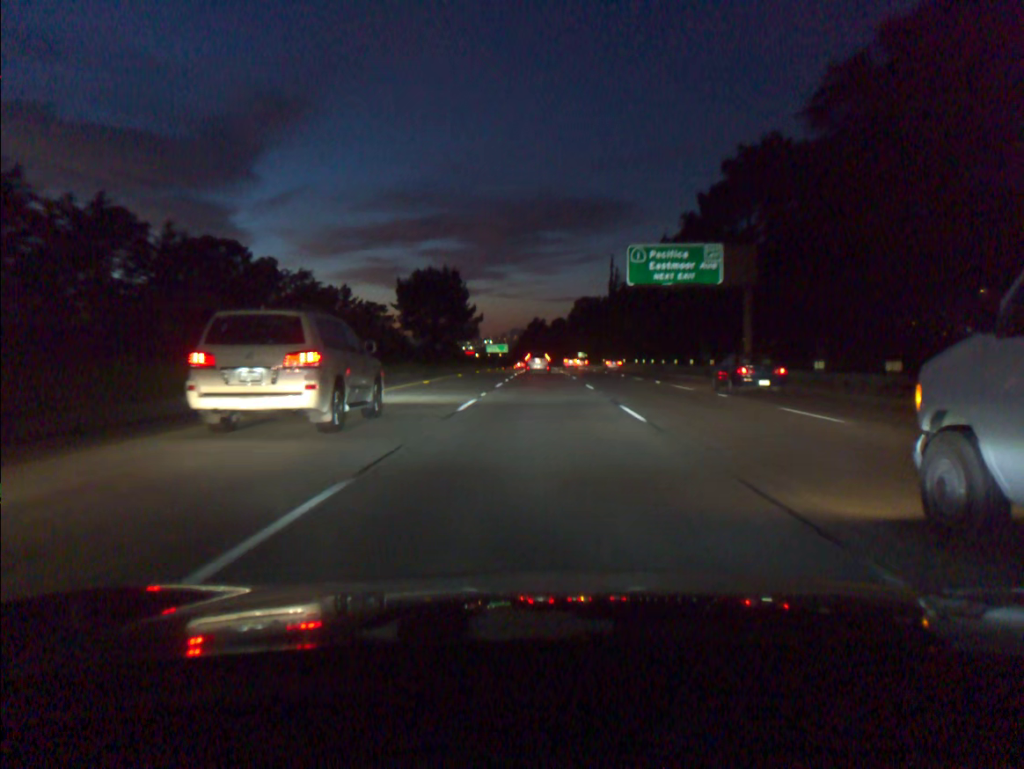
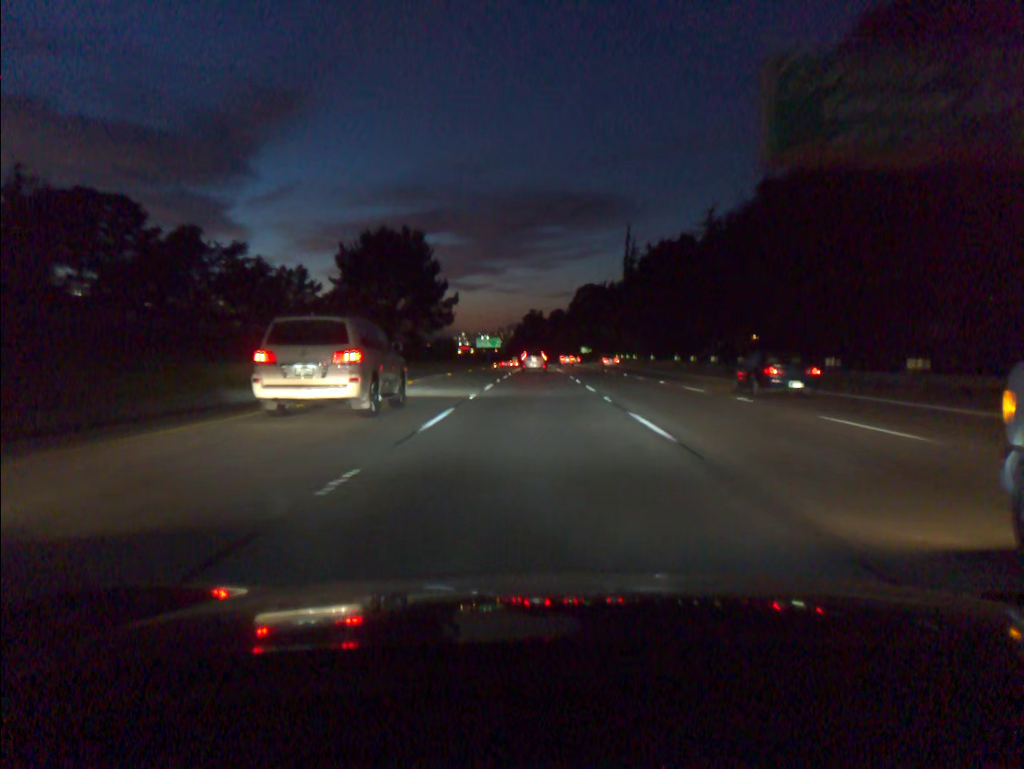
(+0.1, +32.6) m; 0°
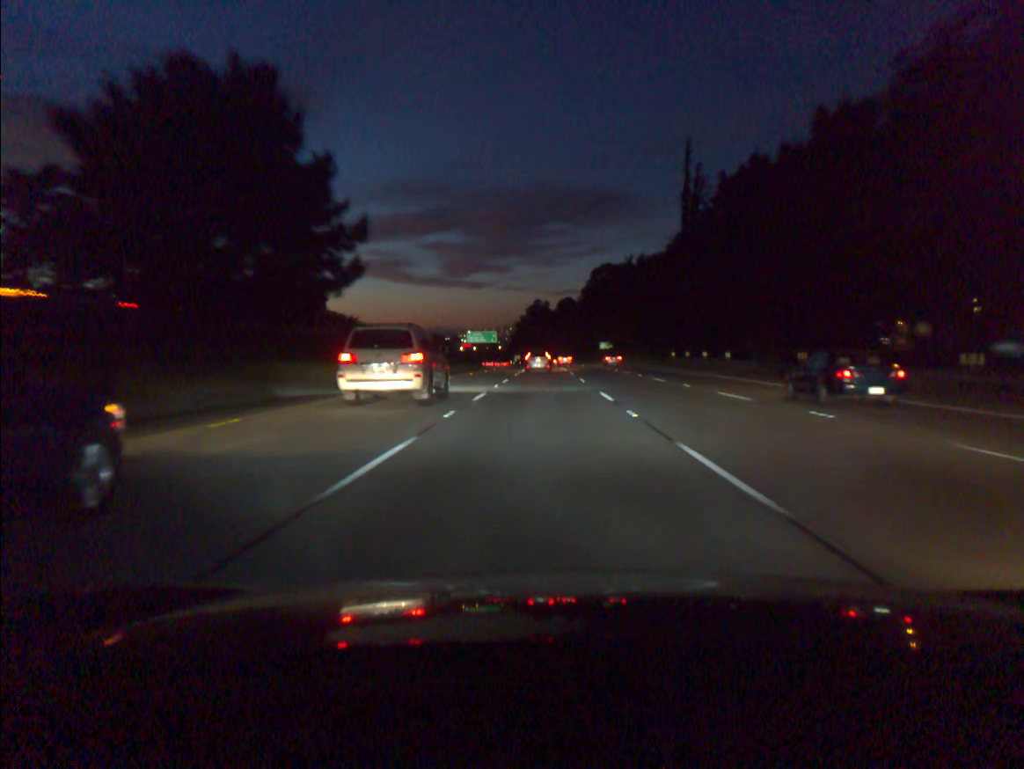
(-0.1, +48.8) m; 0°
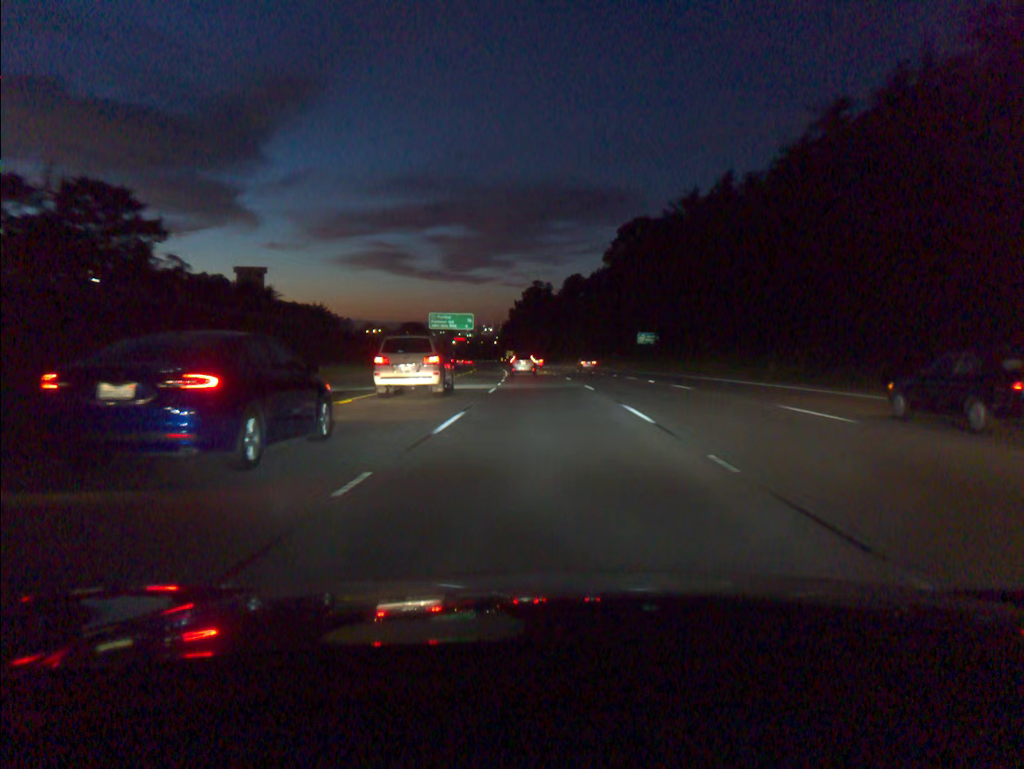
(0.0, +65.0) m; 0°
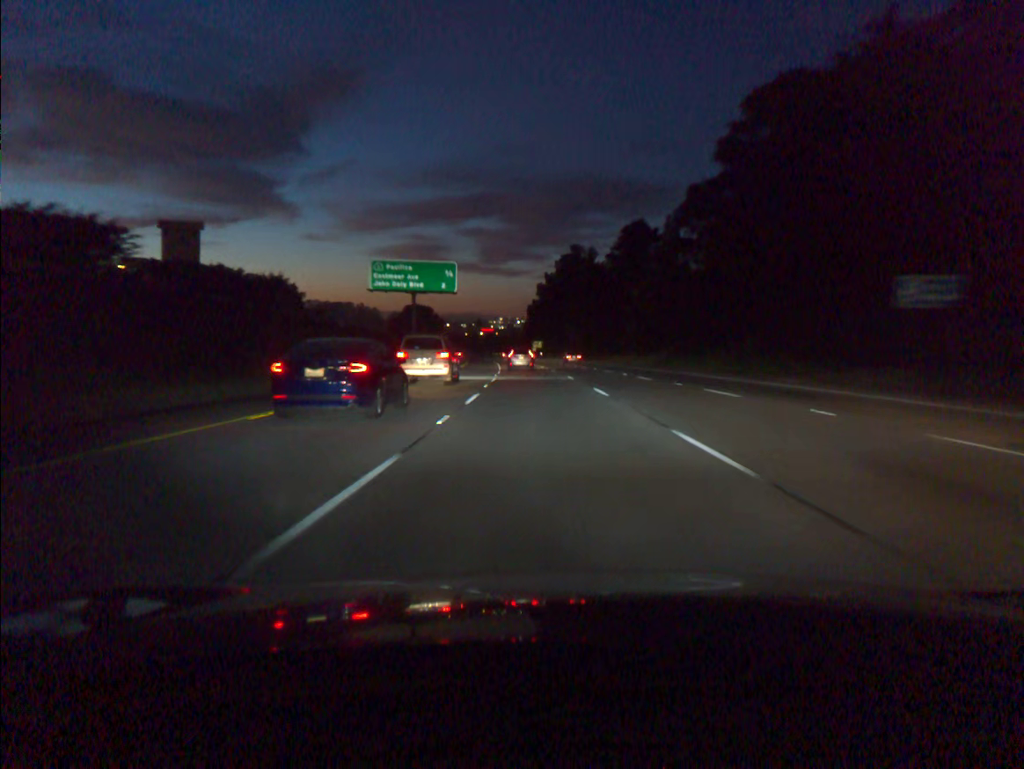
(-1.1, +65.0) m; -2°
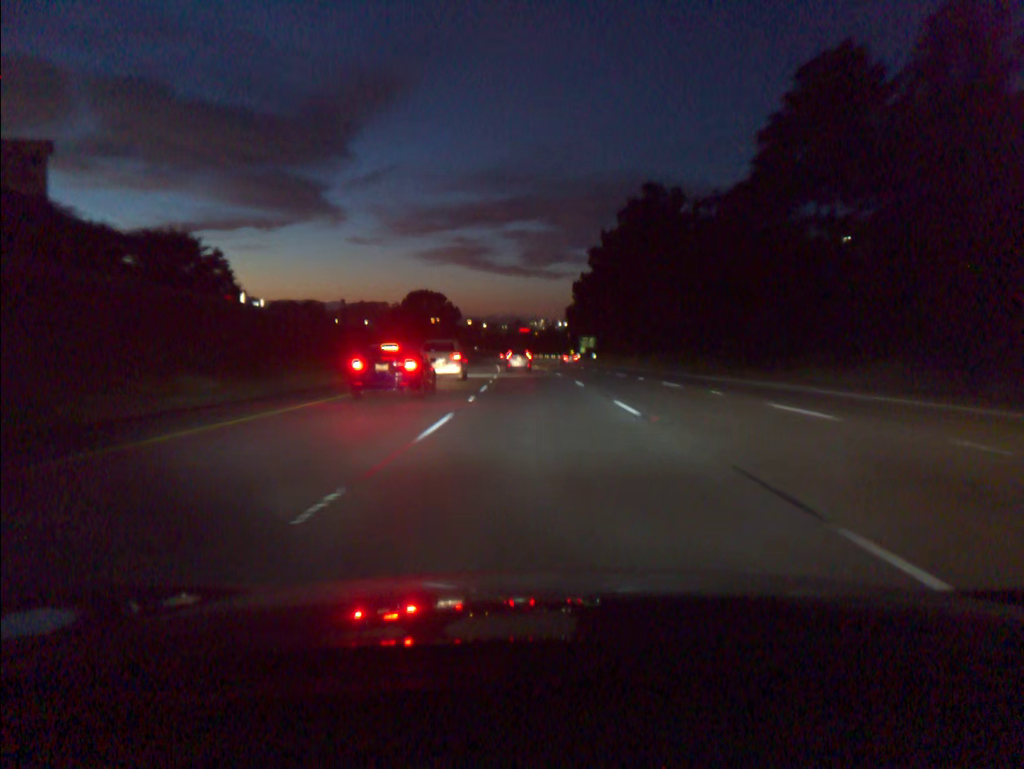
(-1.7, +65.1) m; -3°
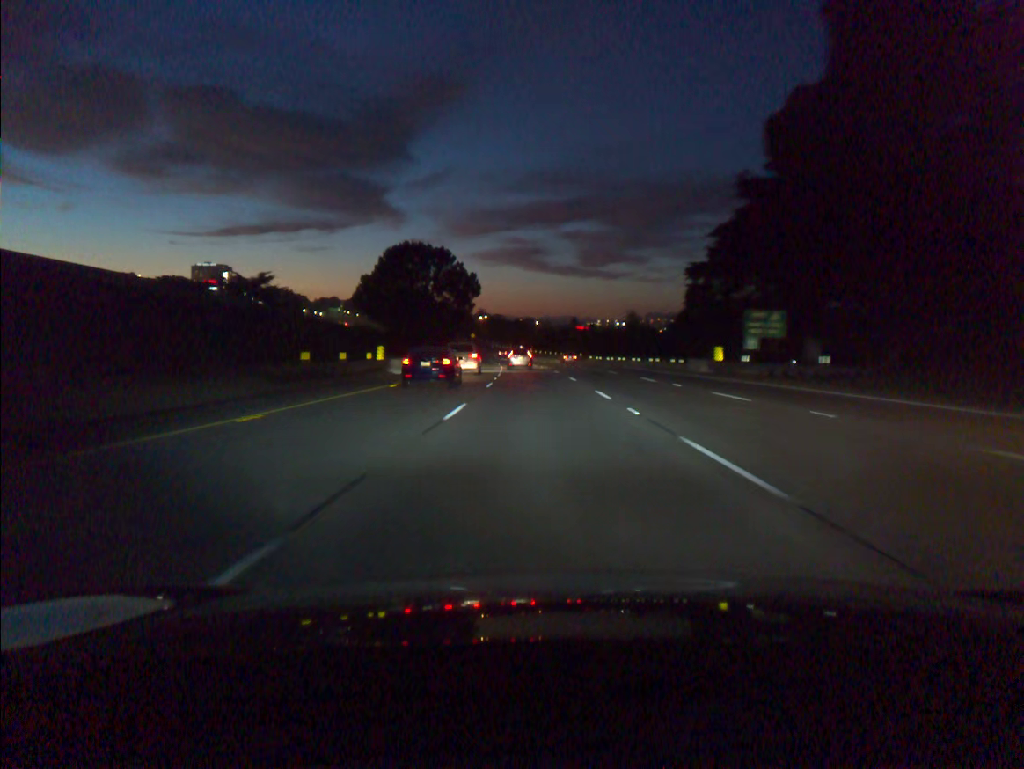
(-2.9, +81.7) m; -4°
